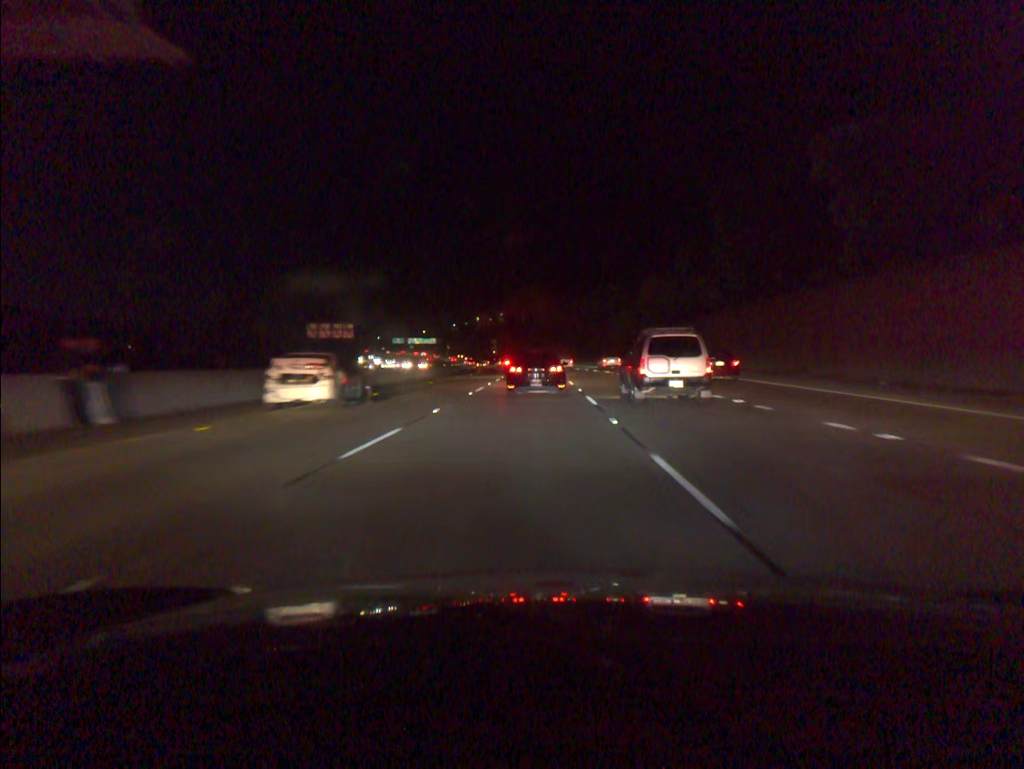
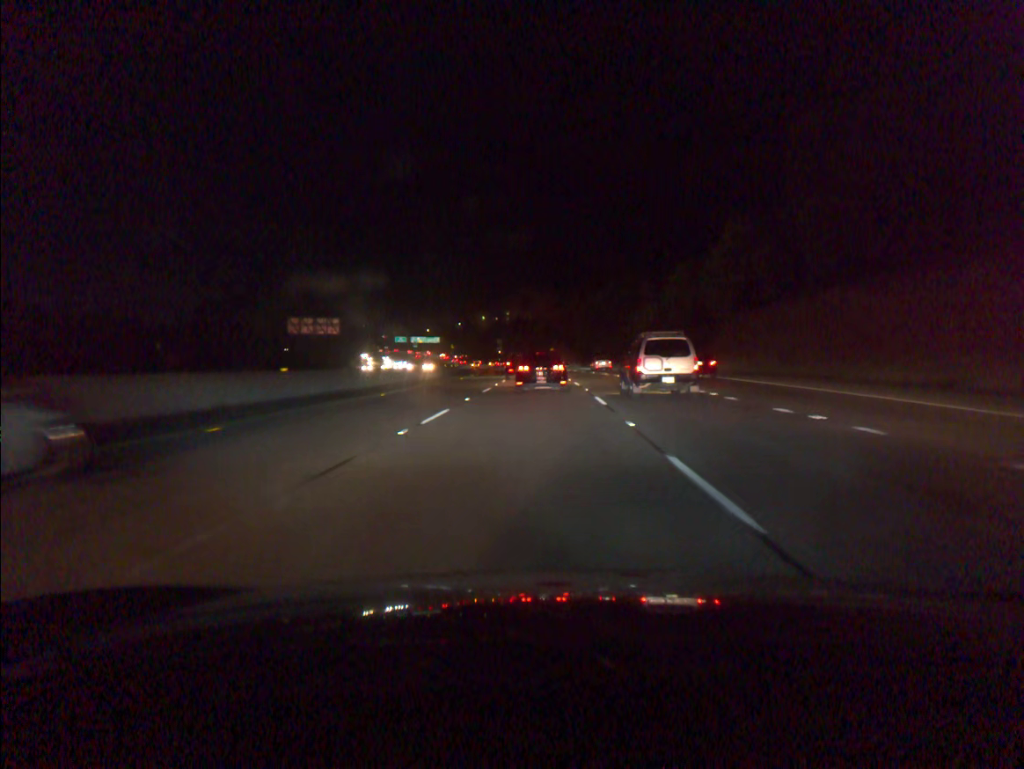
(-0.1, +14.3) m; -1°
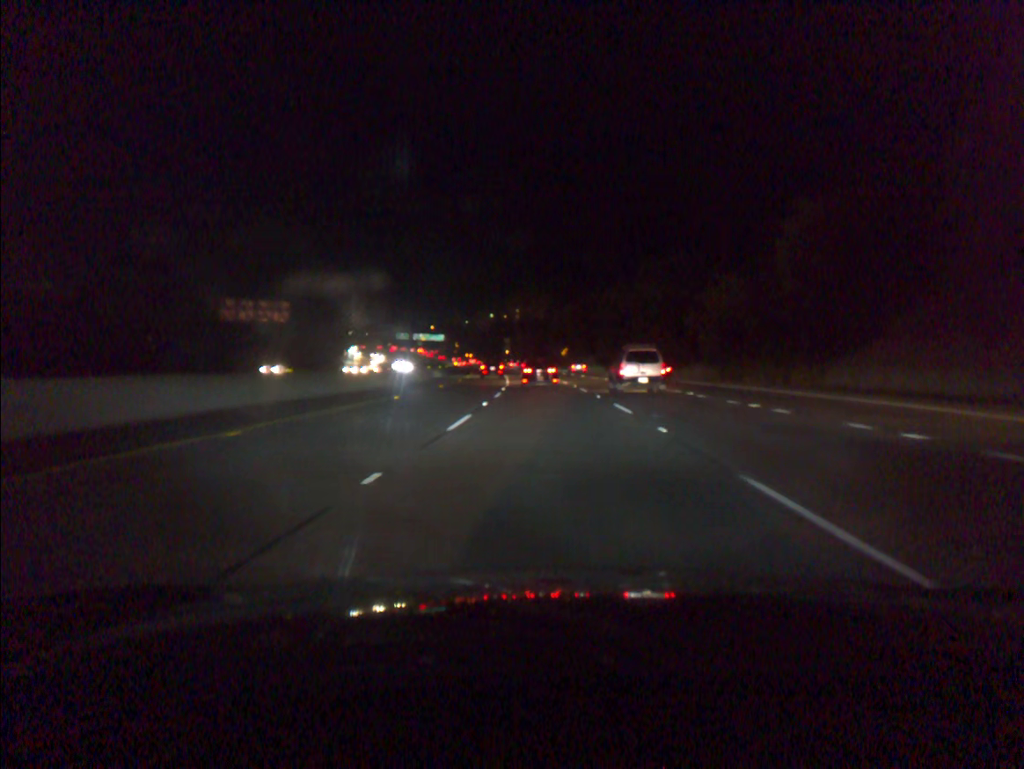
(-0.3, +30.0) m; -1°
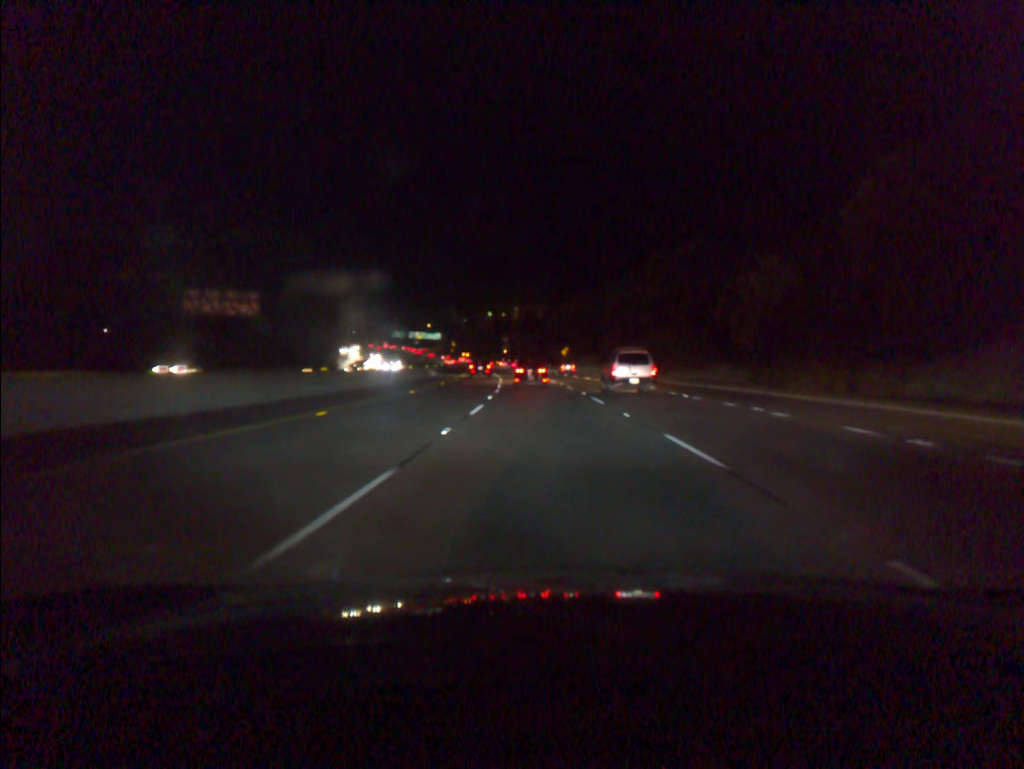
(0.0, +9.1) m; 0°
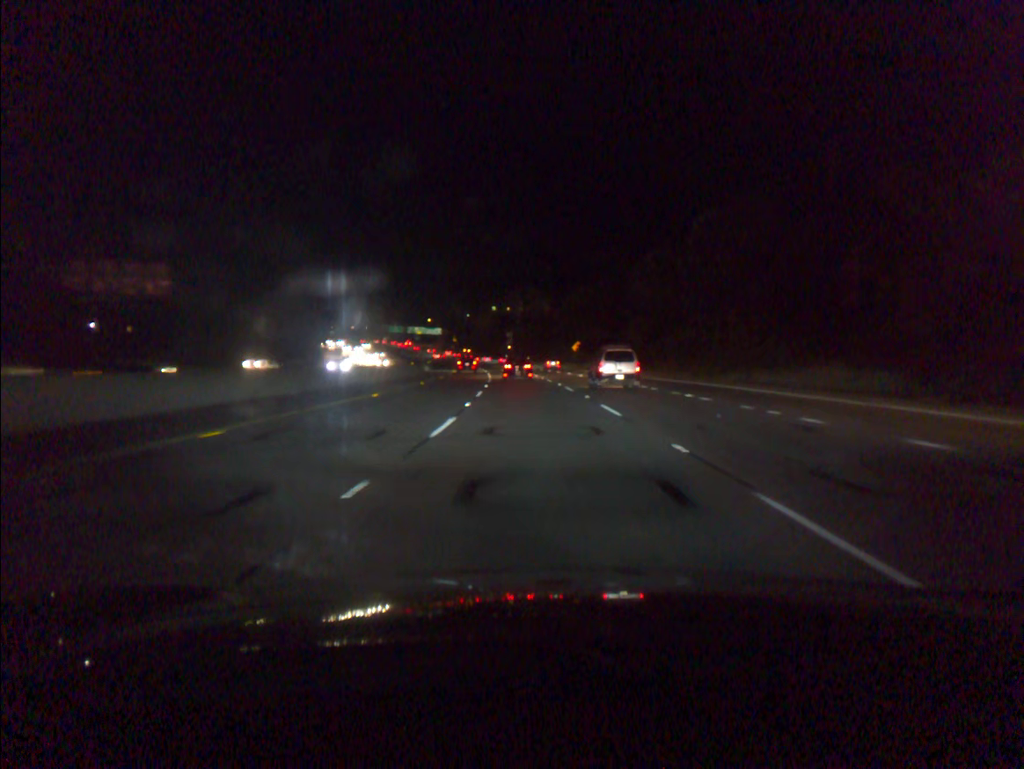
(0.0, +20.5) m; 0°
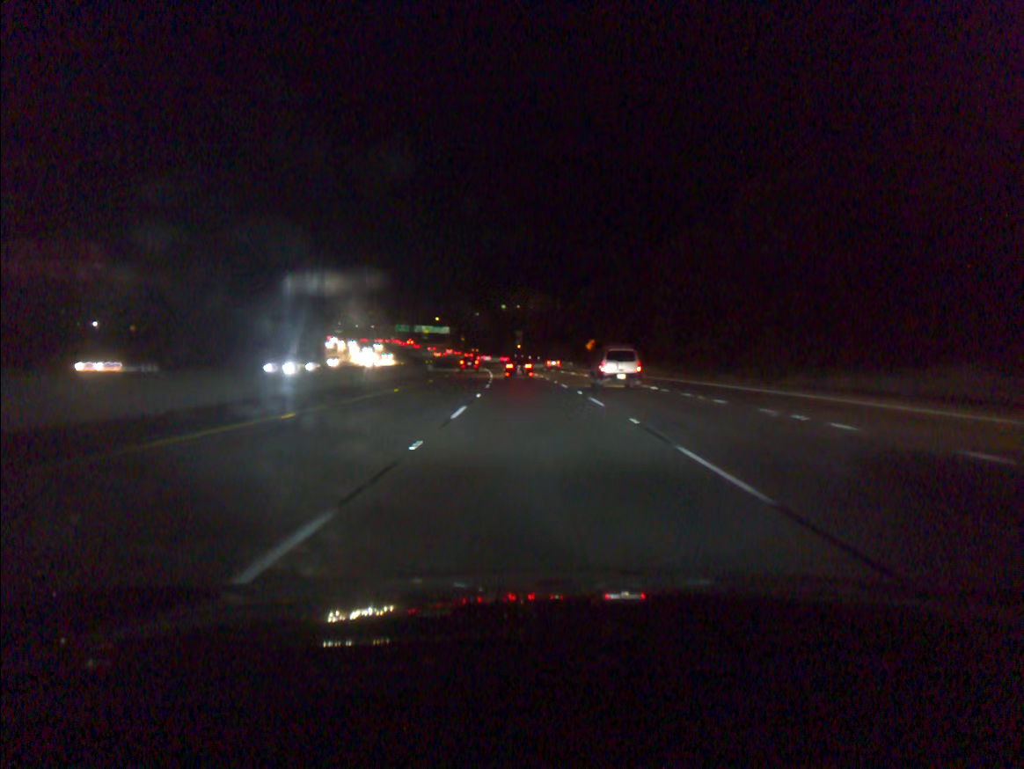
(-0.1, +10.4) m; -1°
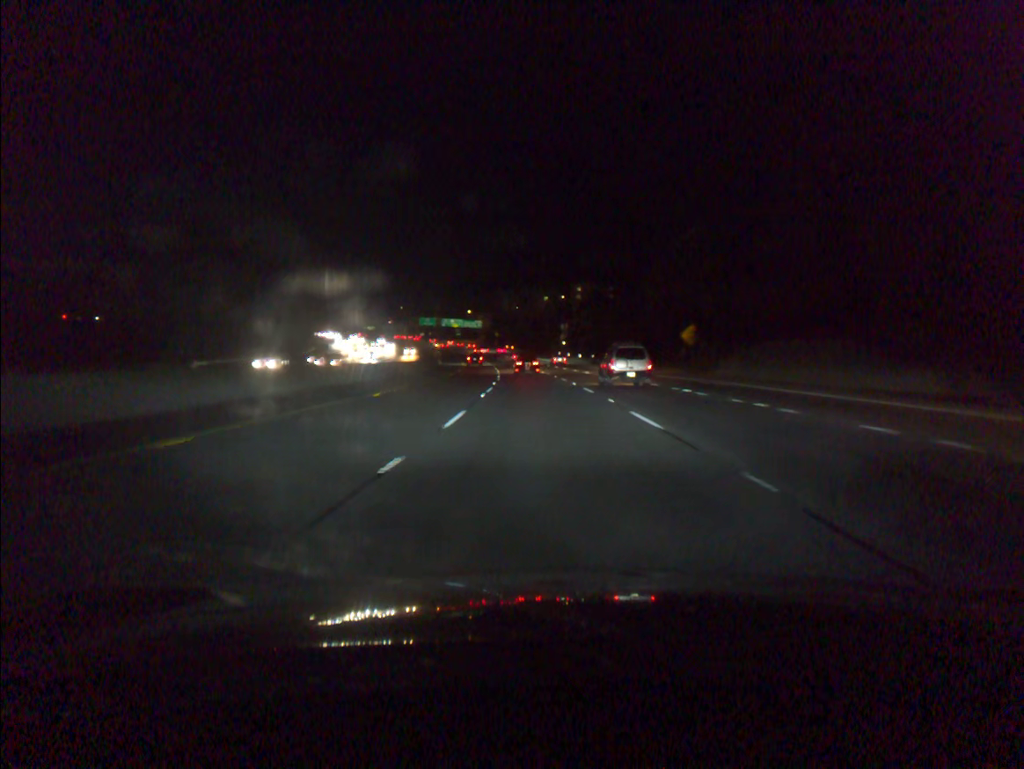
(-1.5, +49.9) m; -3°
